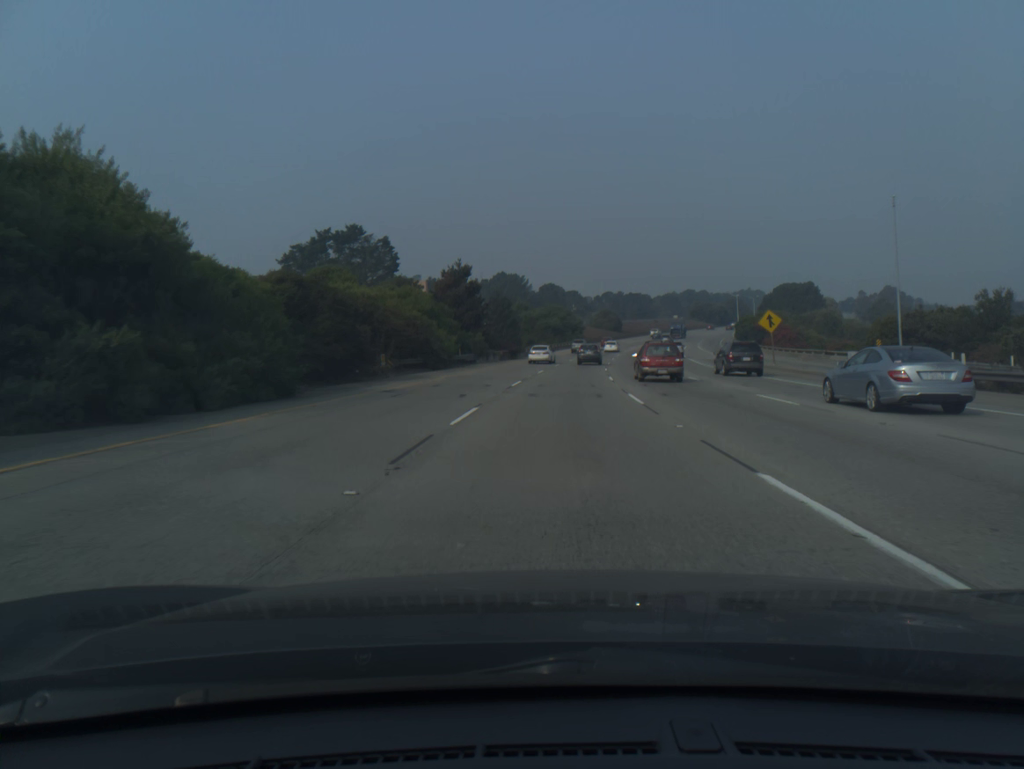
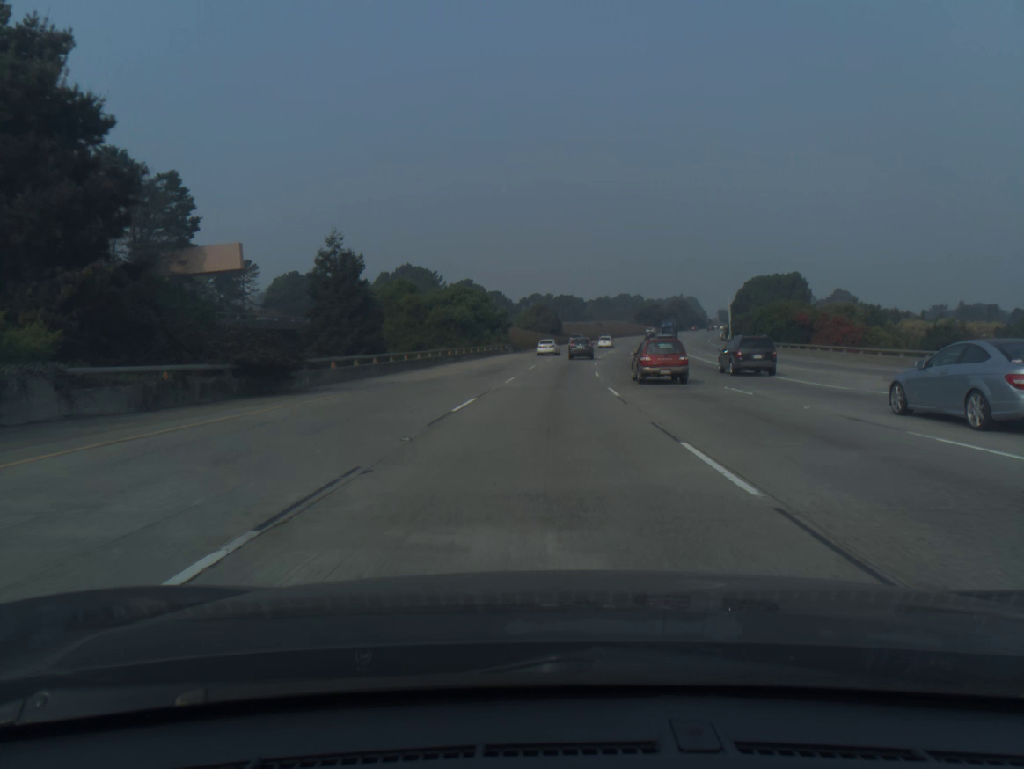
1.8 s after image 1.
(+2.8, +55.6) m; +6°
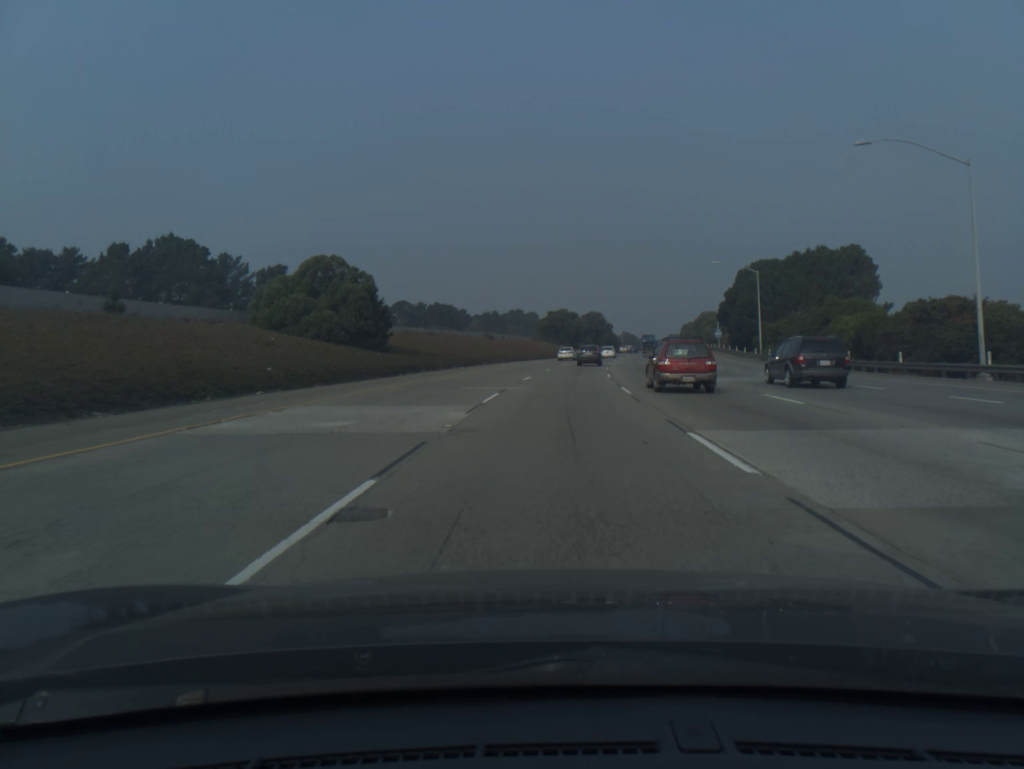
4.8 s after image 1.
(+6.0, +90.7) m; +8°
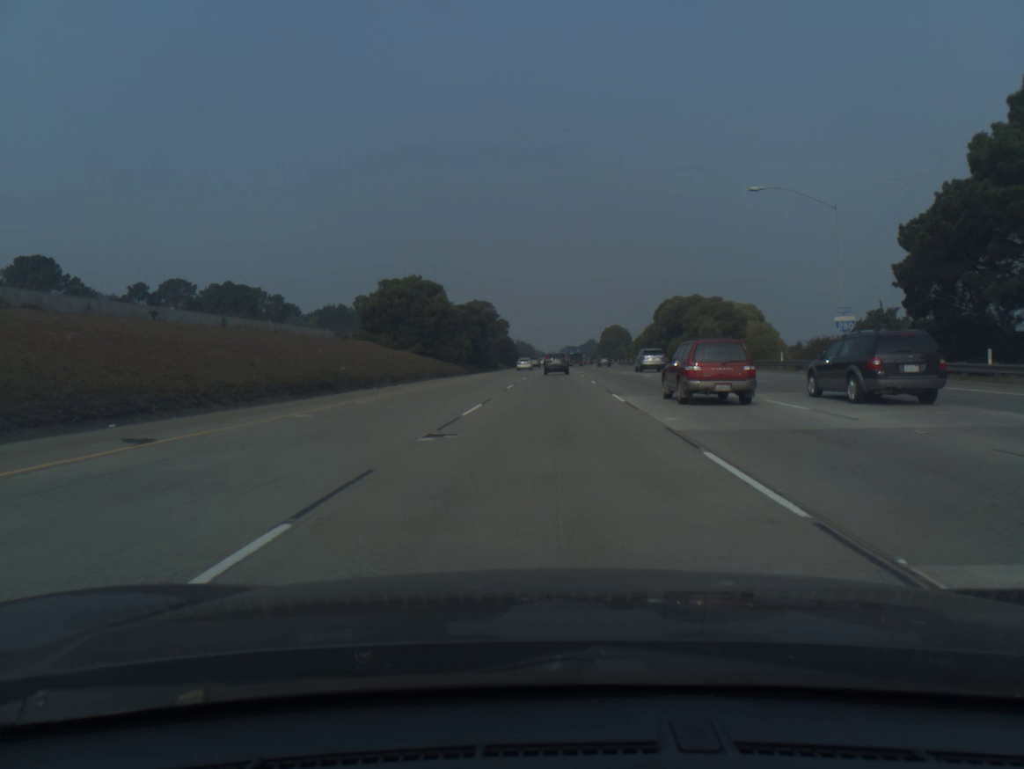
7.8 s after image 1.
(+6.9, +89.0) m; +8°
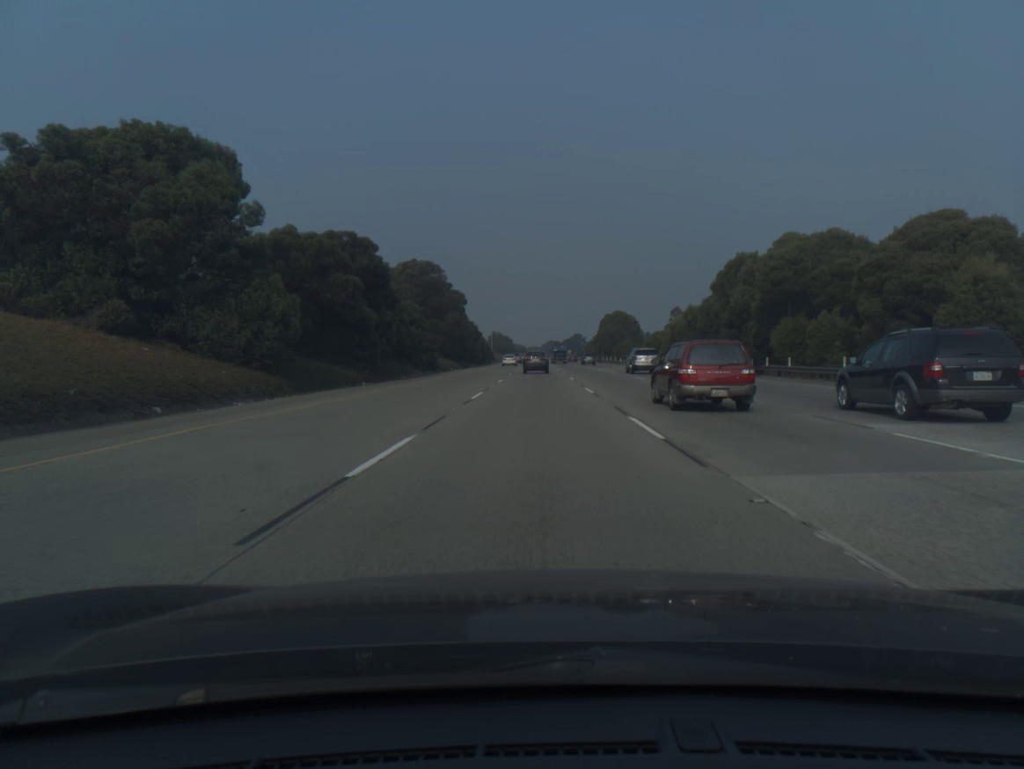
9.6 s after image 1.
(+1.0, +52.5) m; +2°
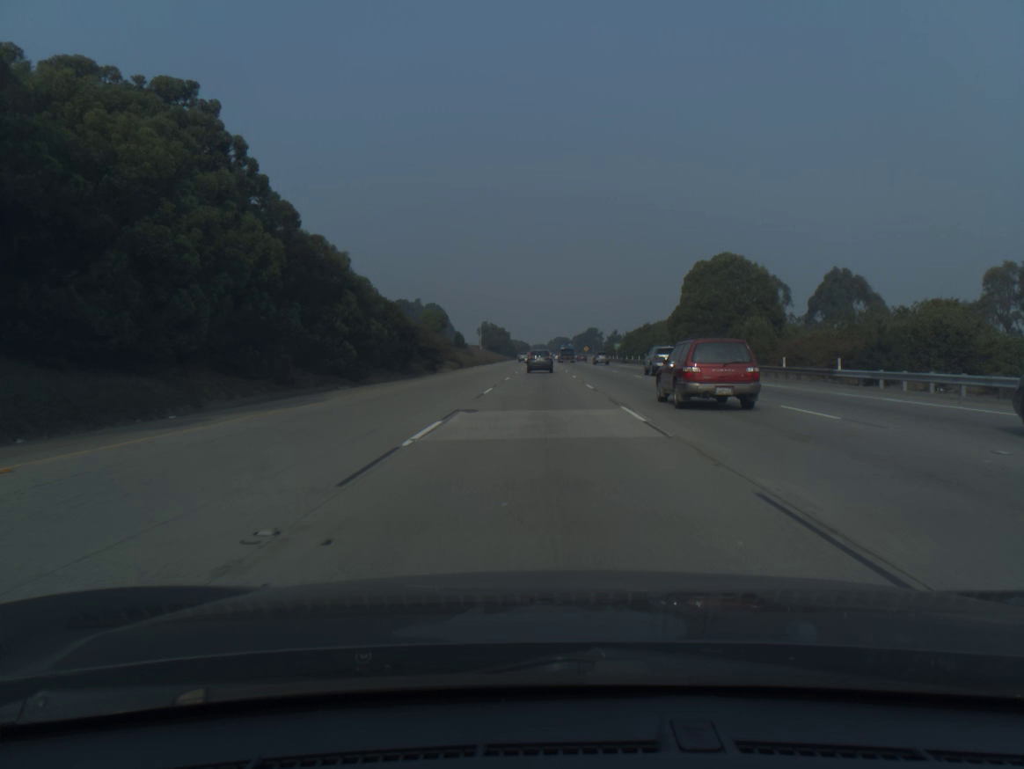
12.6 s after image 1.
(-0.4, +85.0) m; 0°
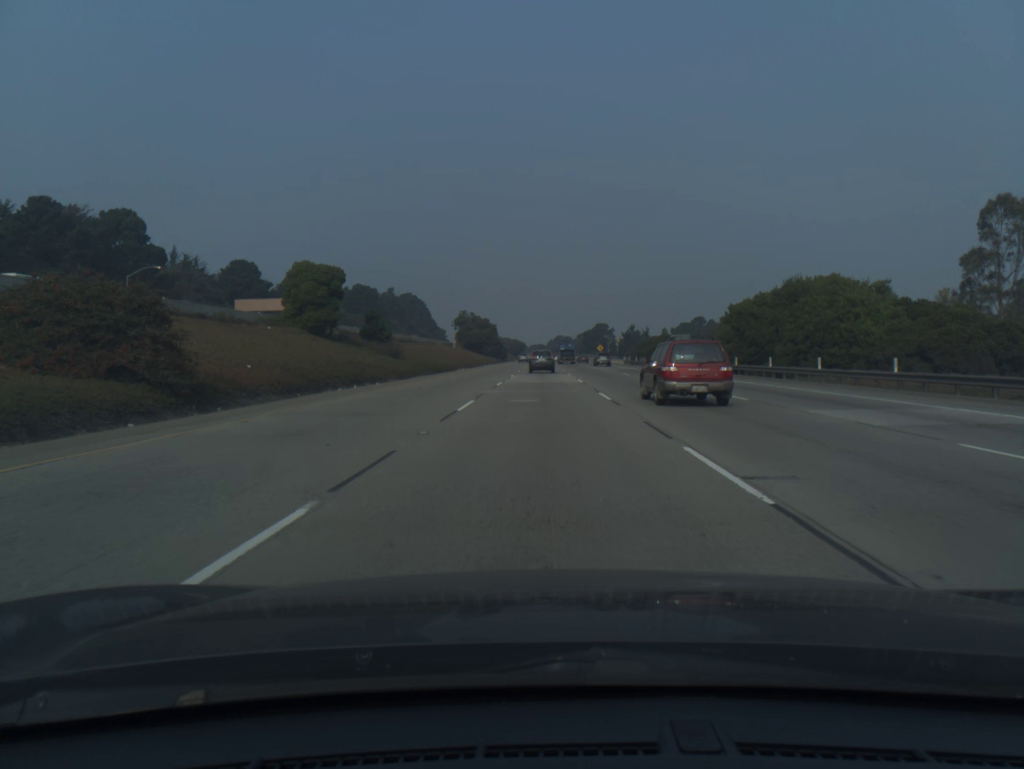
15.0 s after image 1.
(+0.1, +66.5) m; 0°
